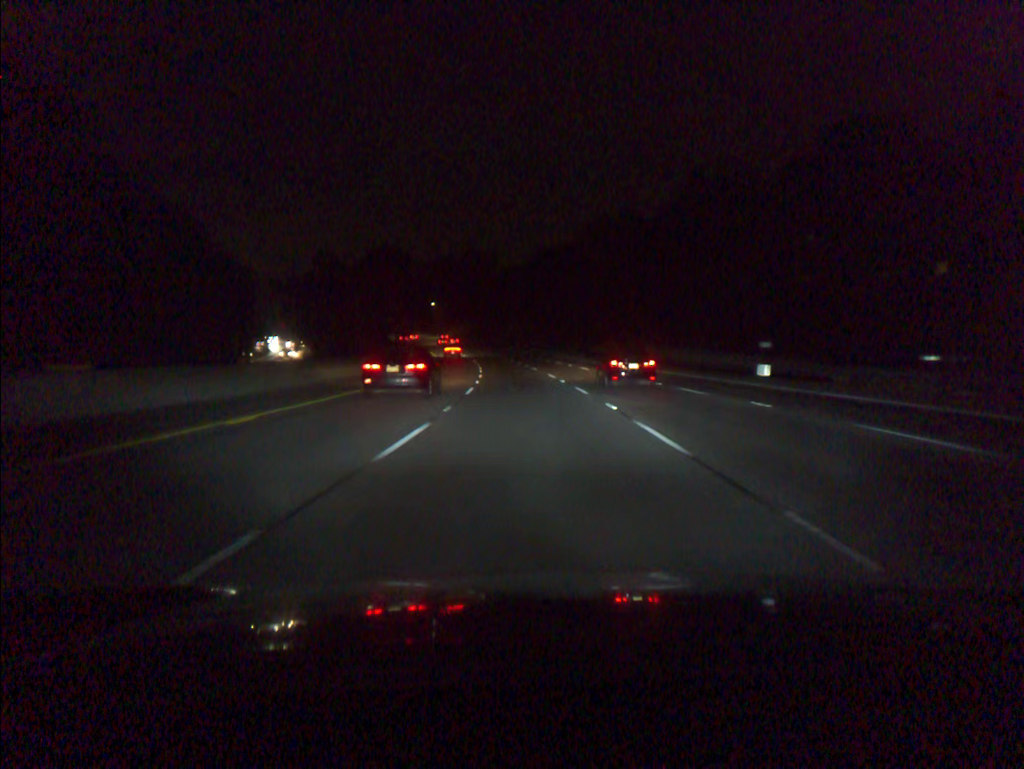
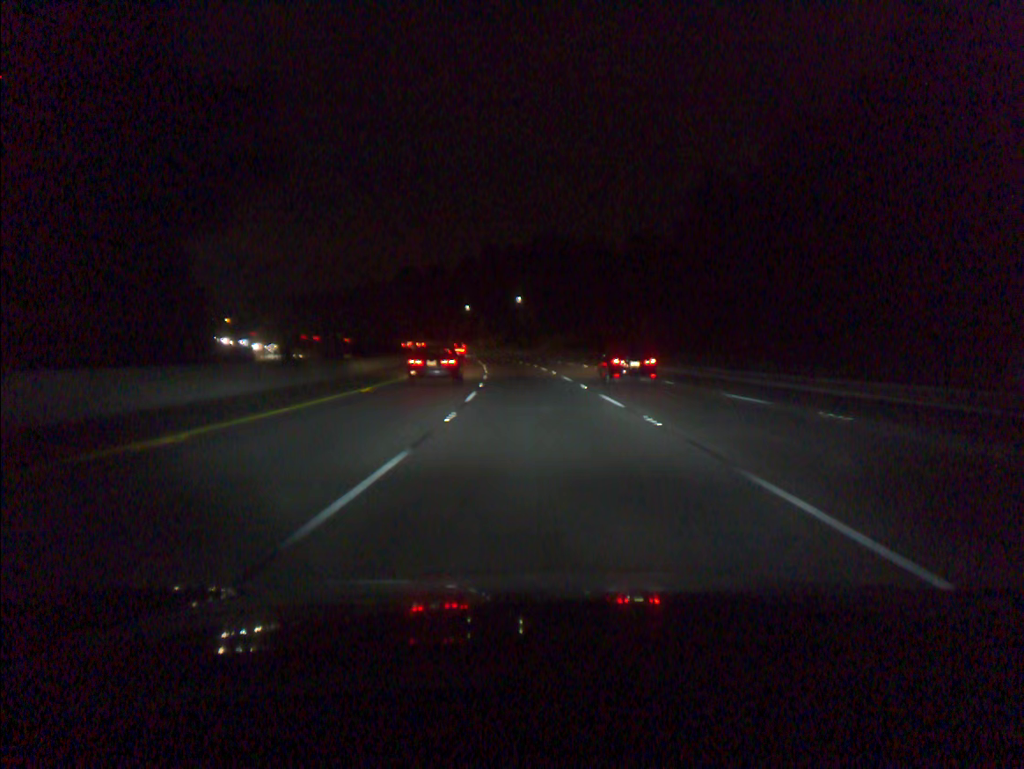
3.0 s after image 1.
(-6.9, +91.6) m; -8°
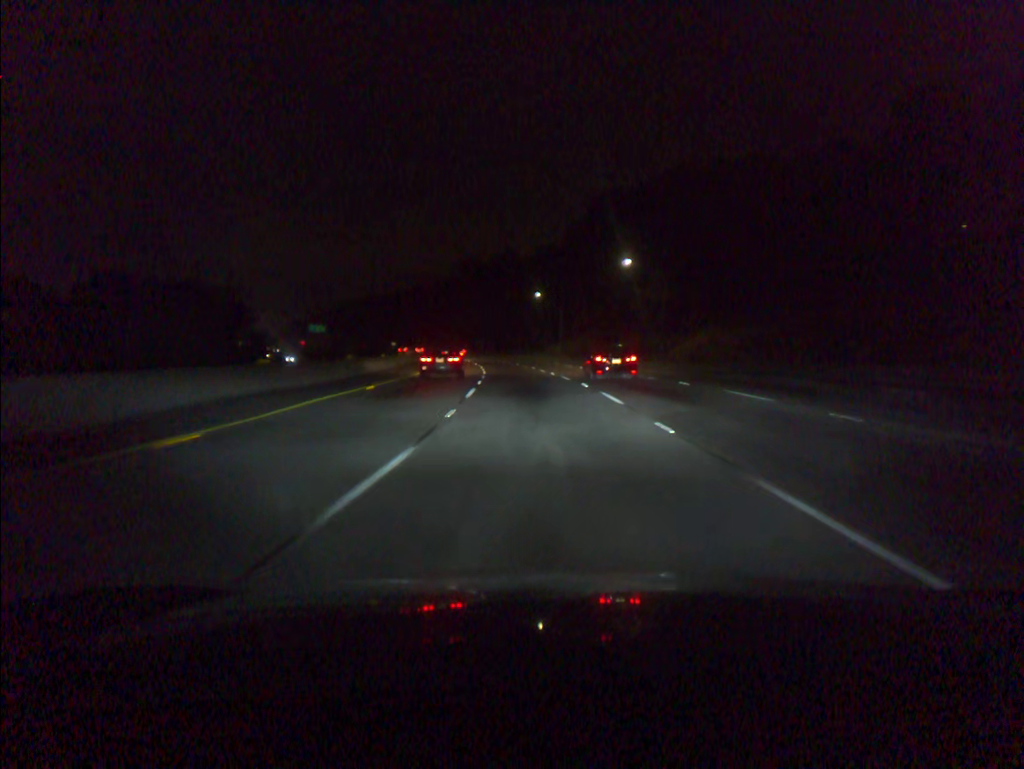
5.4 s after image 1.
(-4.1, +72.8) m; -6°
